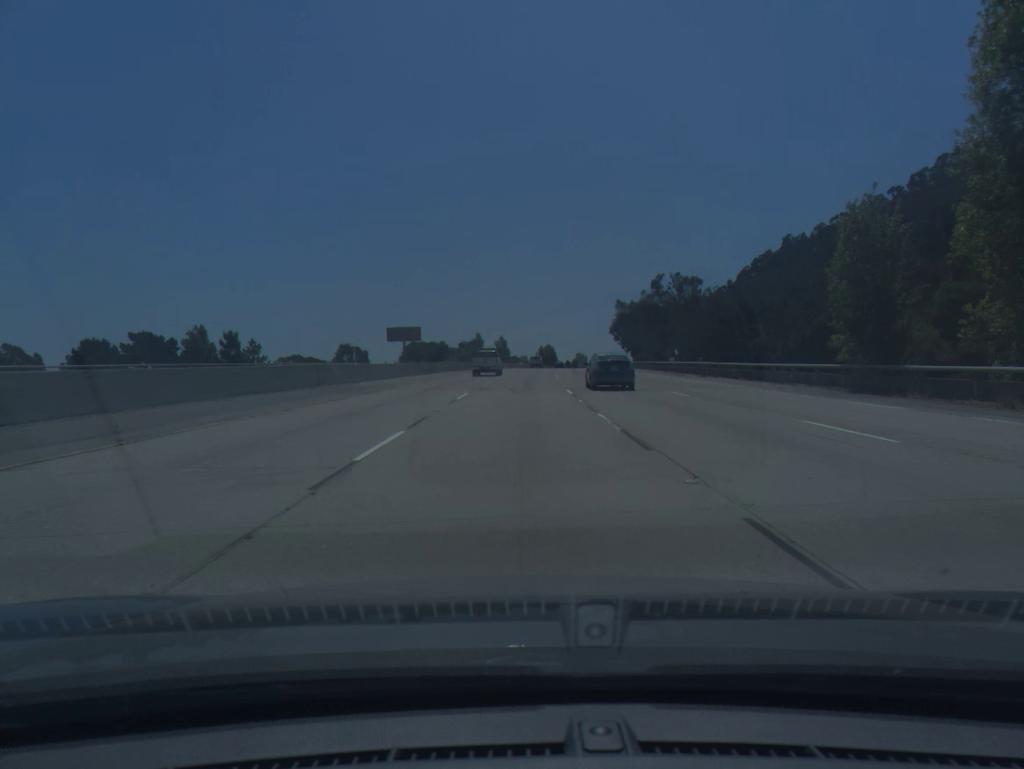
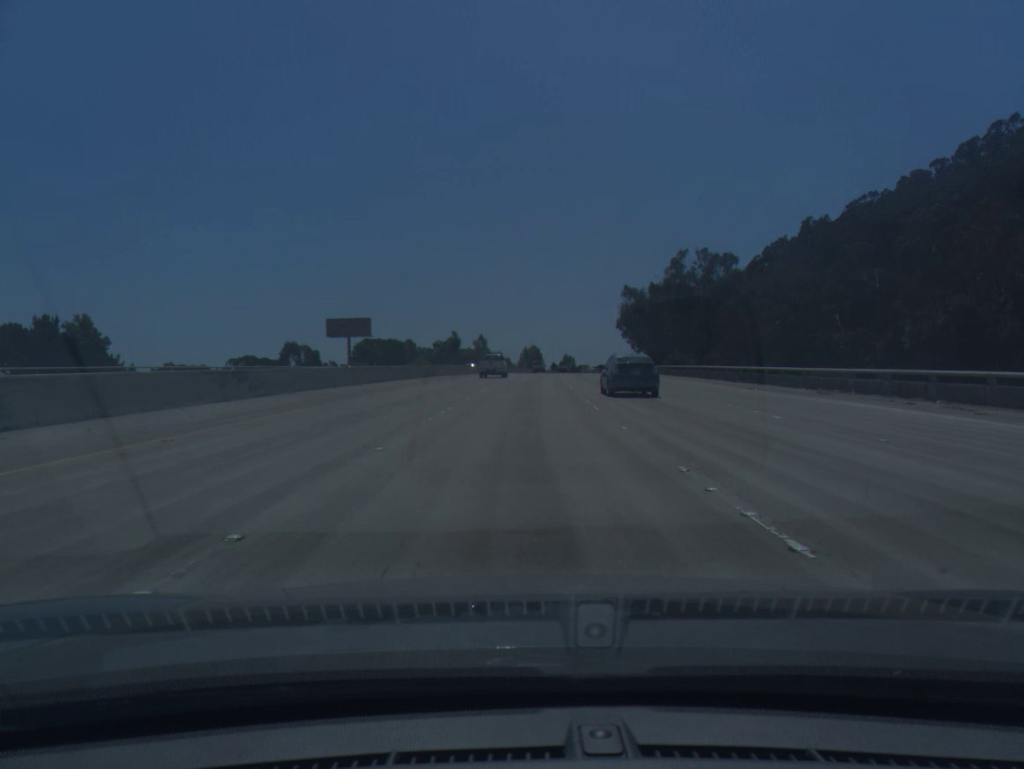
(+0.2, +37.1) m; +1°
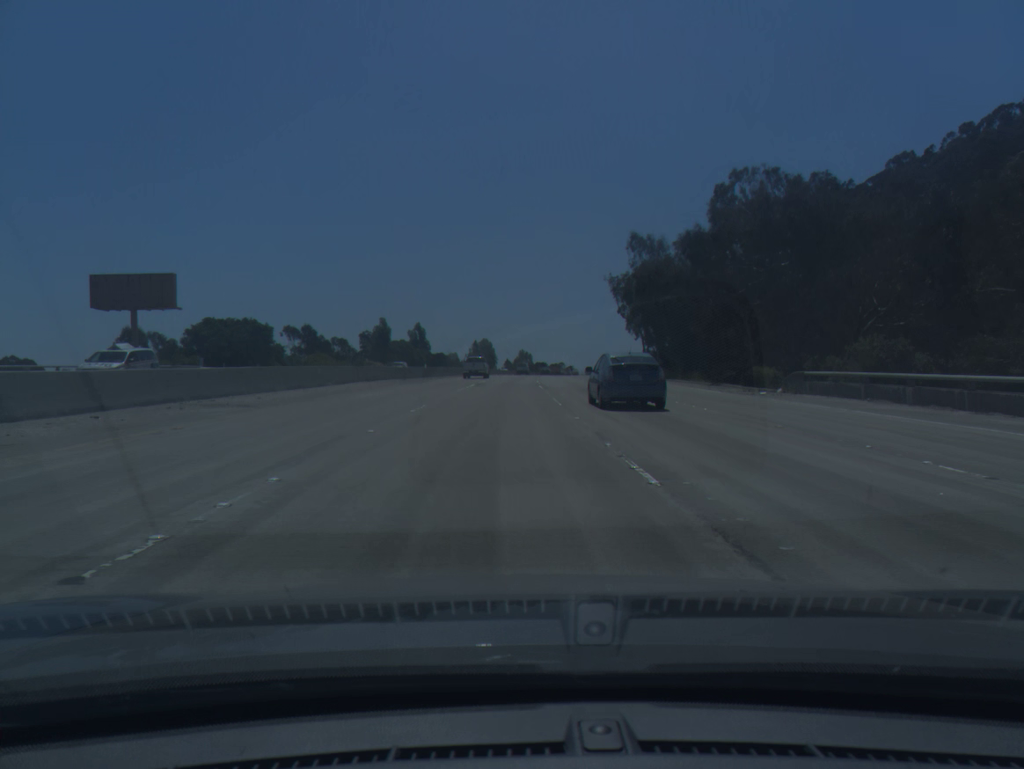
(+1.6, +55.7) m; +3°
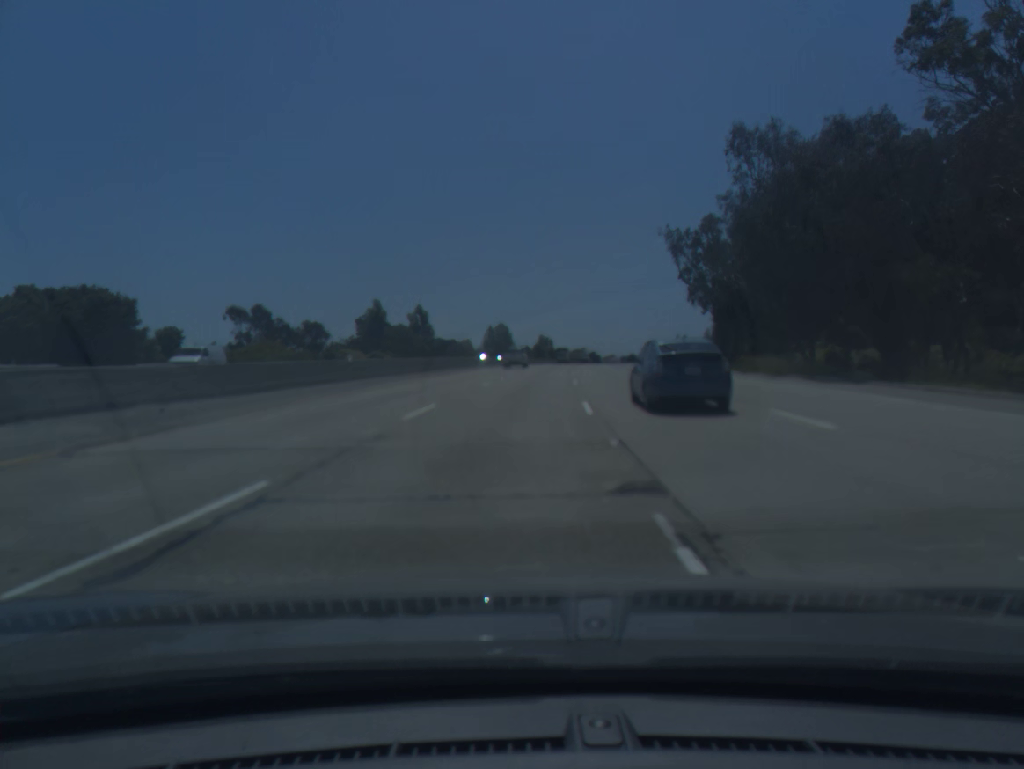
(+0.3, +37.3) m; -1°
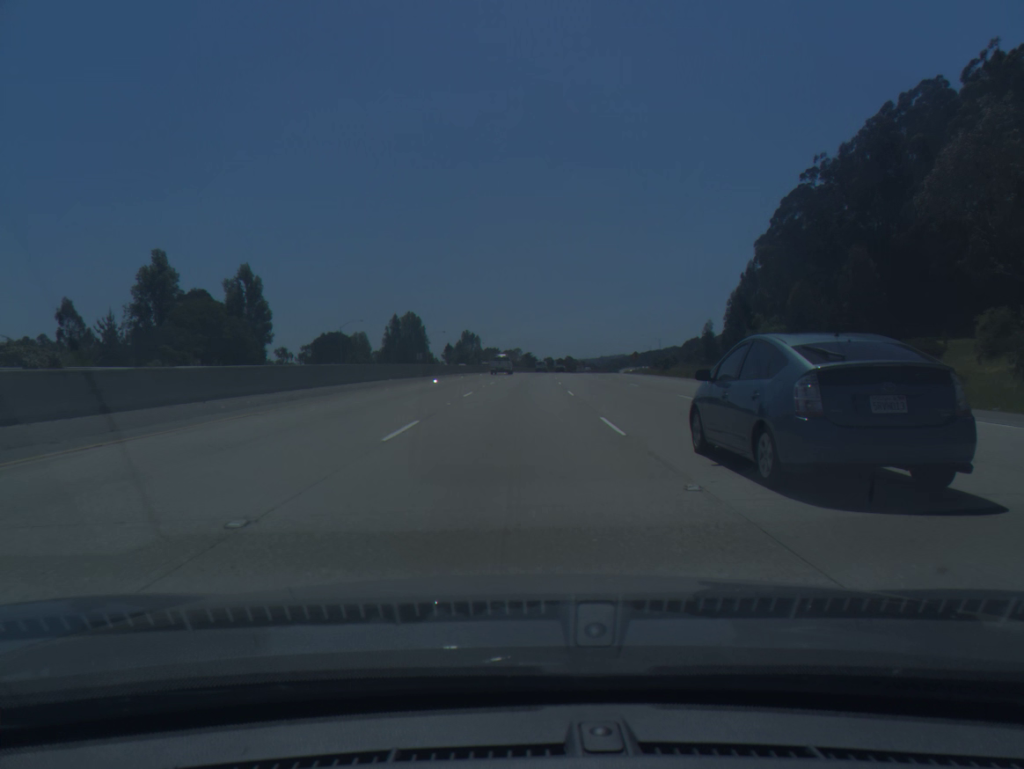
(+3.7, +74.6) m; +5°
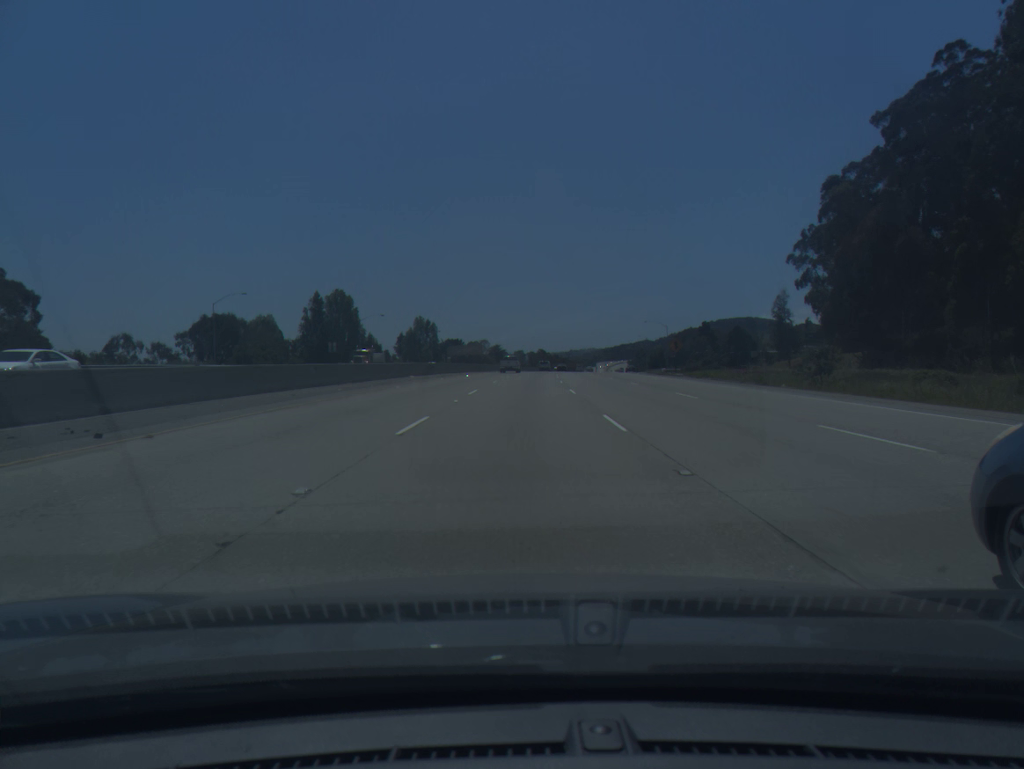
(+1.0, +56.3) m; +2°
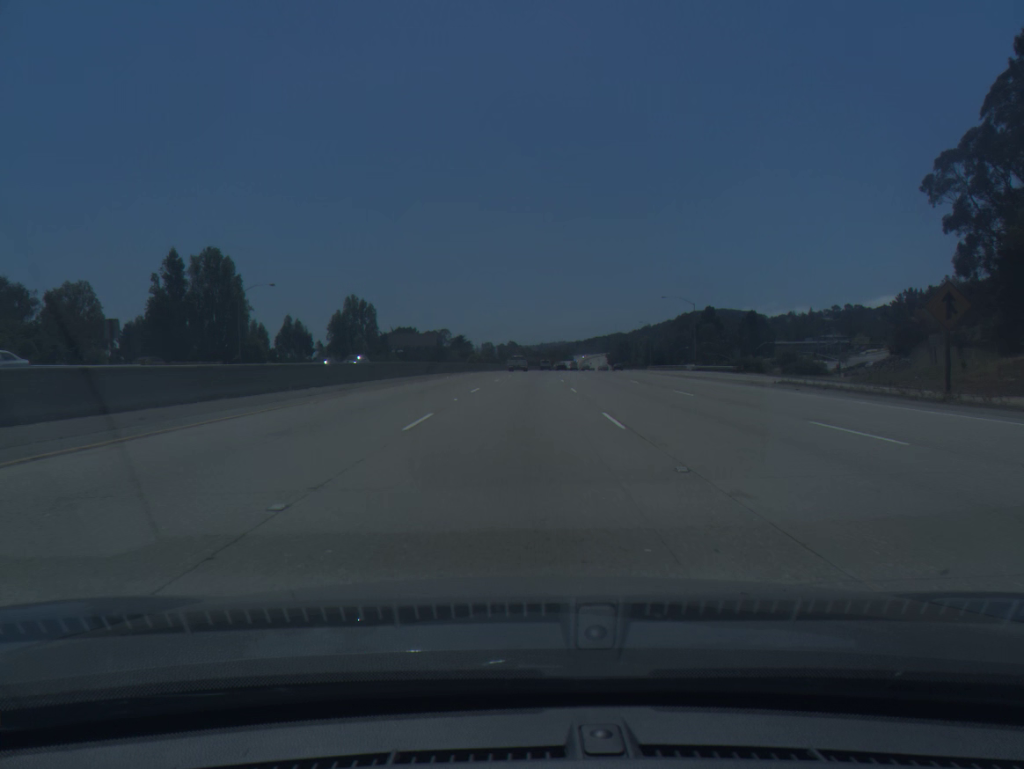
(+1.2, +56.4) m; +2°
